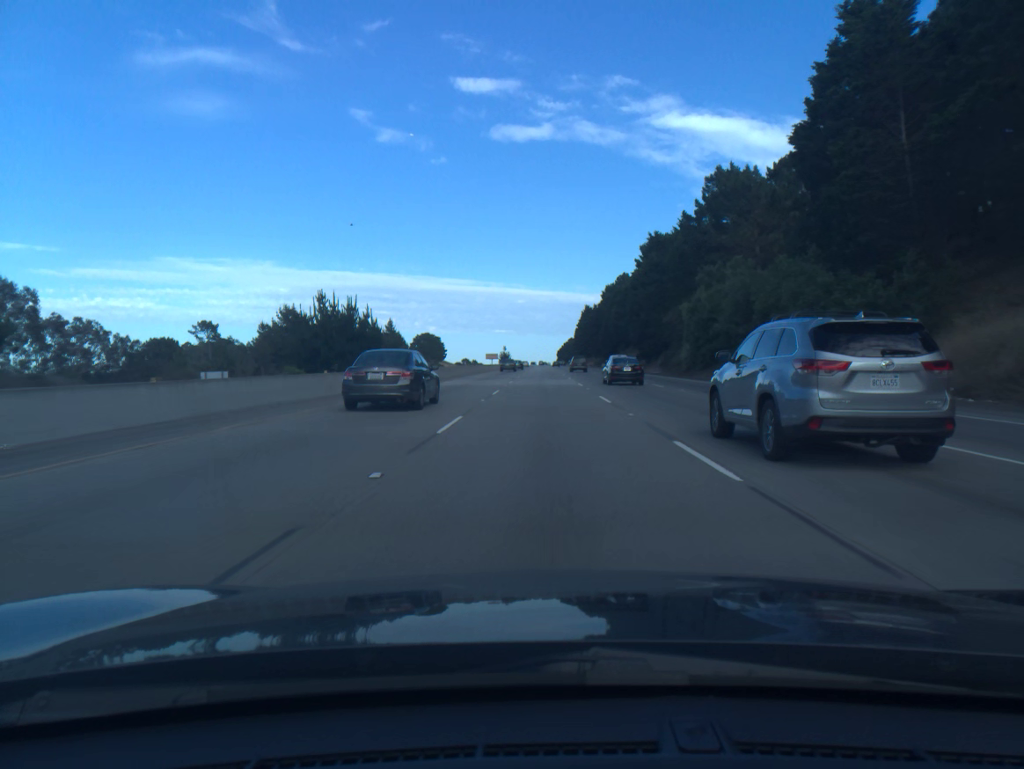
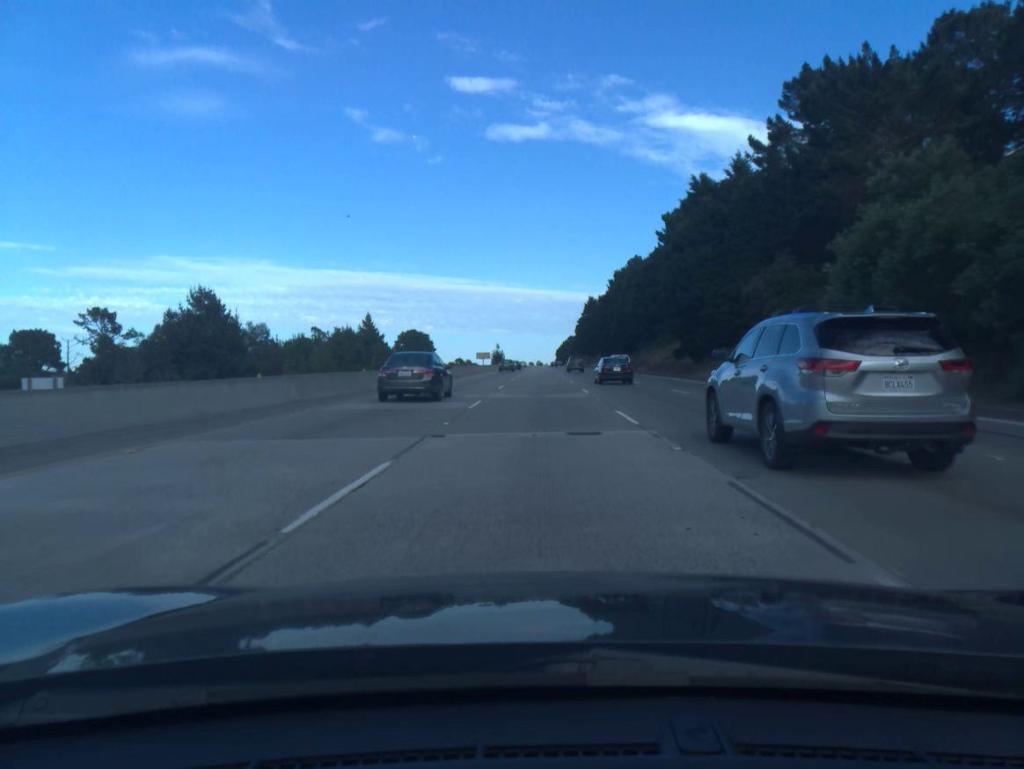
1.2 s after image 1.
(+0.1, +36.7) m; 0°
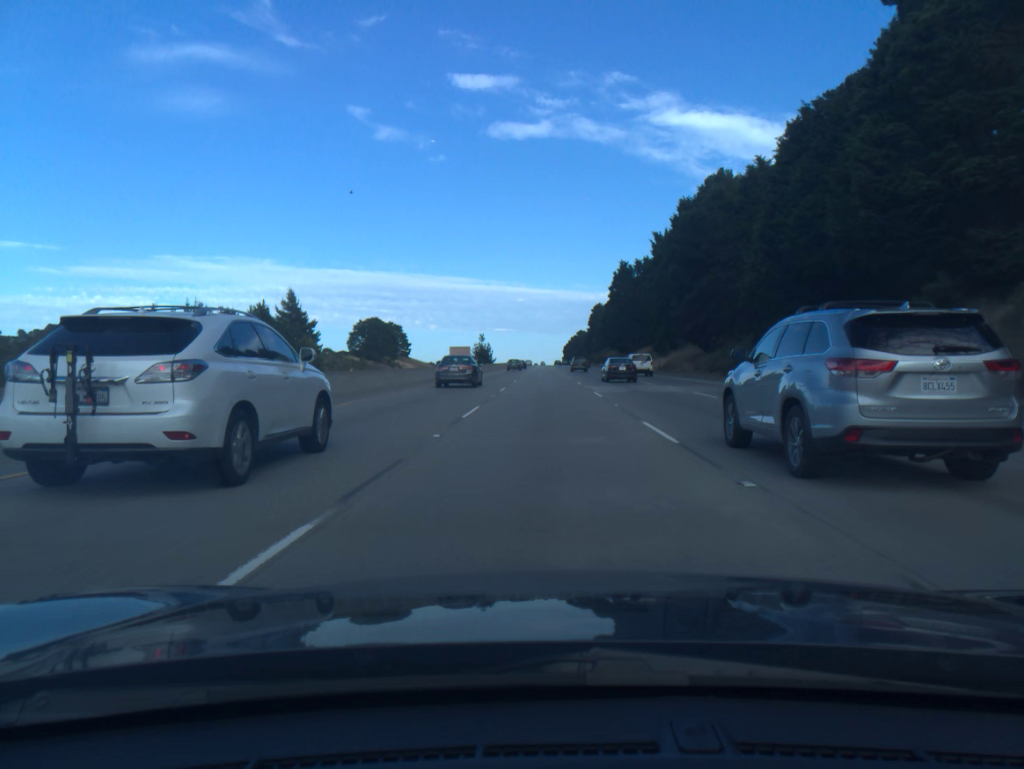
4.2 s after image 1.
(-0.4, +91.5) m; 0°
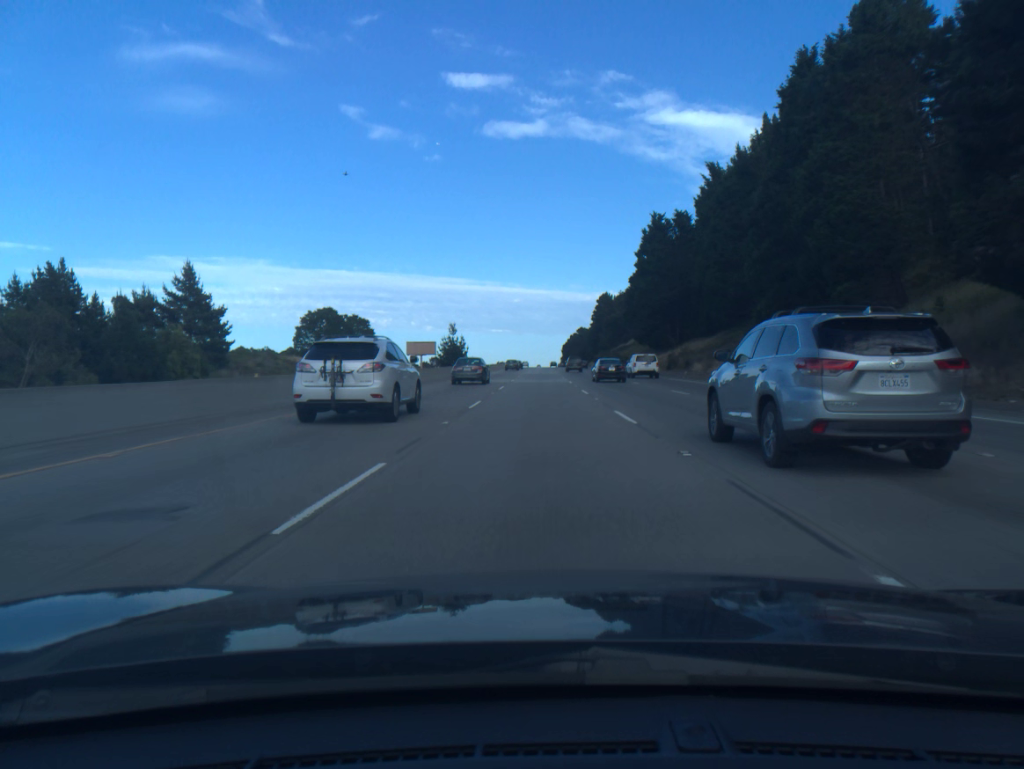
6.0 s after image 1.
(+0.2, +55.0) m; 0°
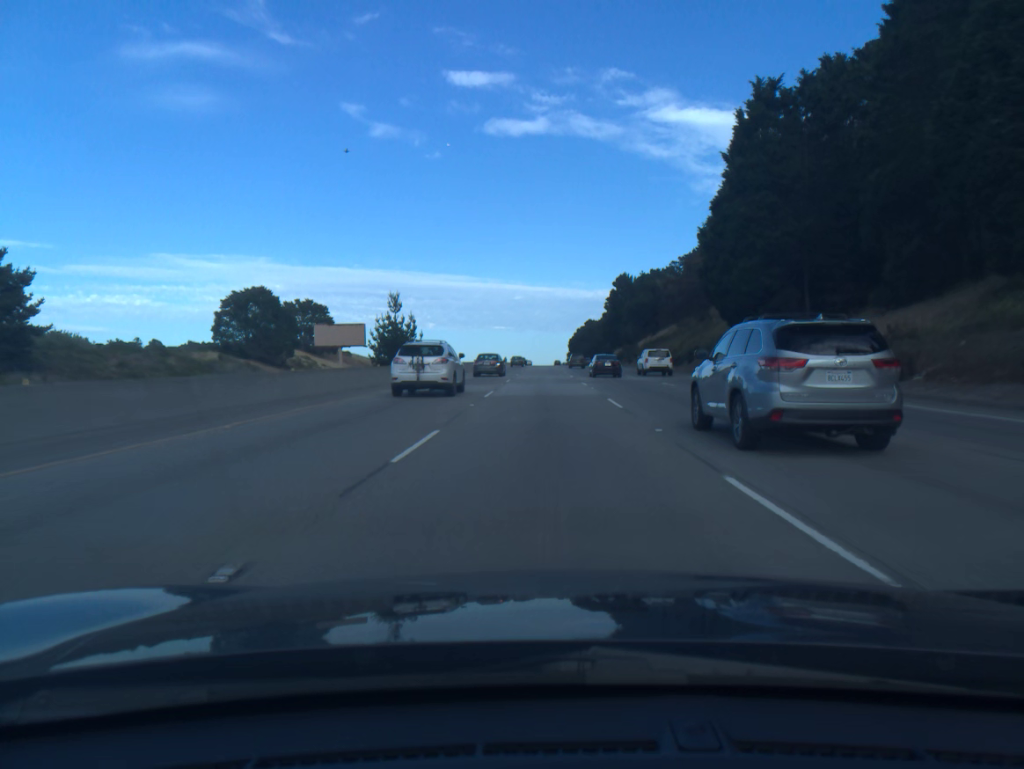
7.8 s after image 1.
(-0.1, +55.0) m; 0°
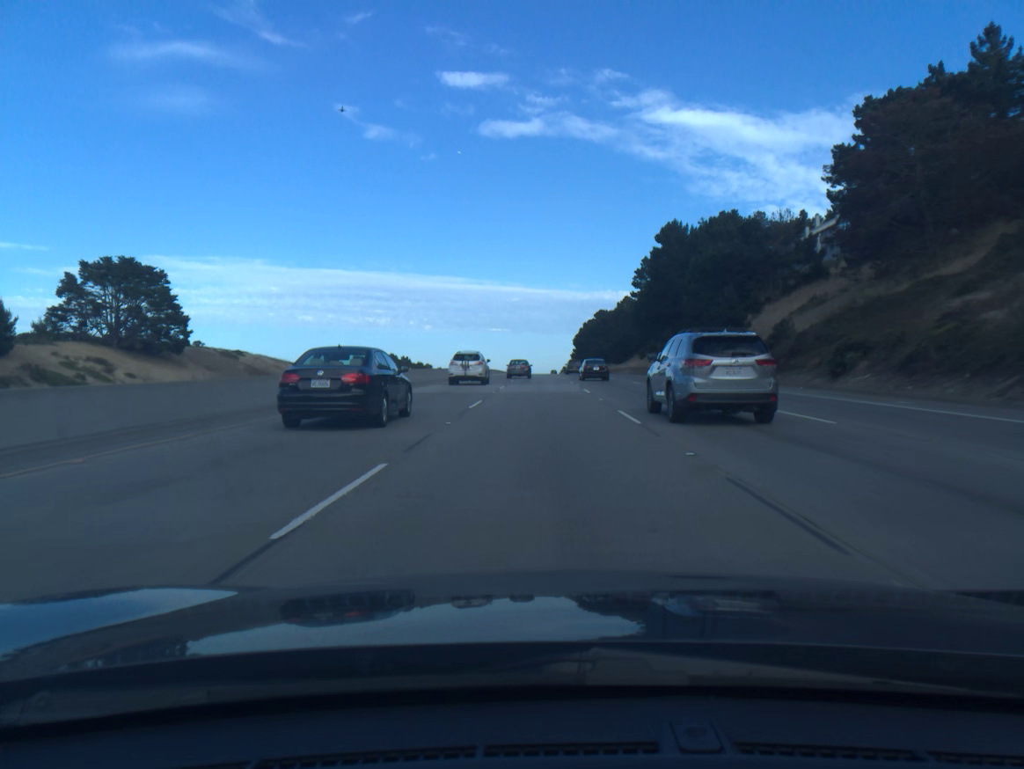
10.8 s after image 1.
(+0.1, +91.6) m; 0°
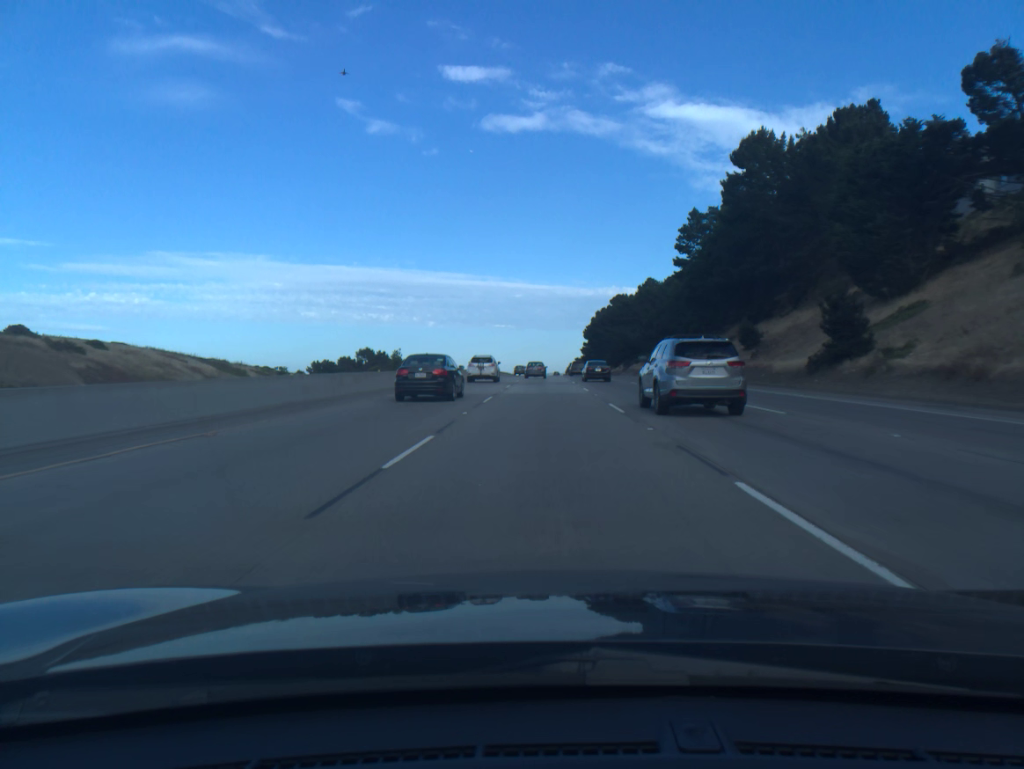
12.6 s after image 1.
(-0.1, +54.9) m; 0°
